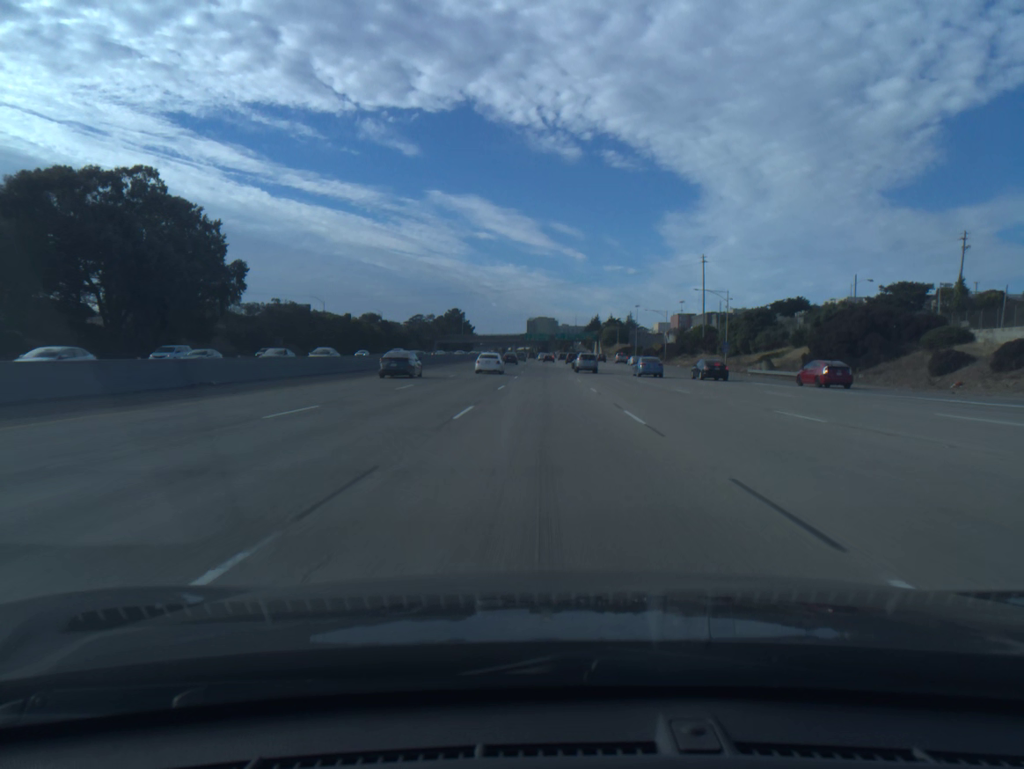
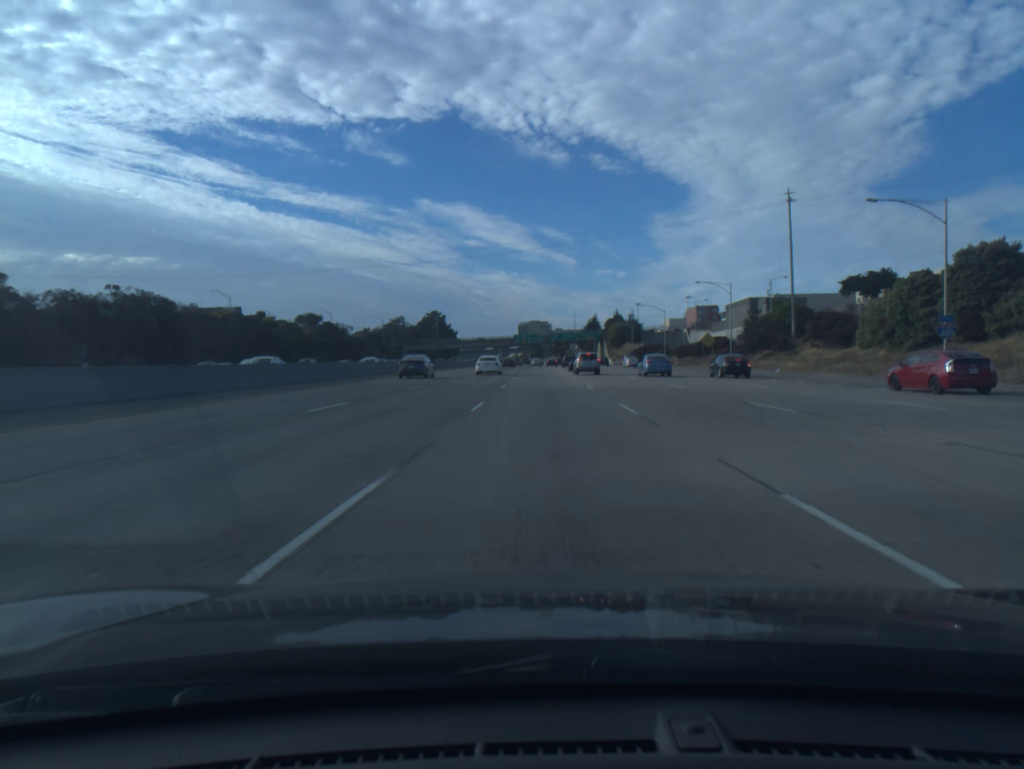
(0.0, +54.5) m; 0°
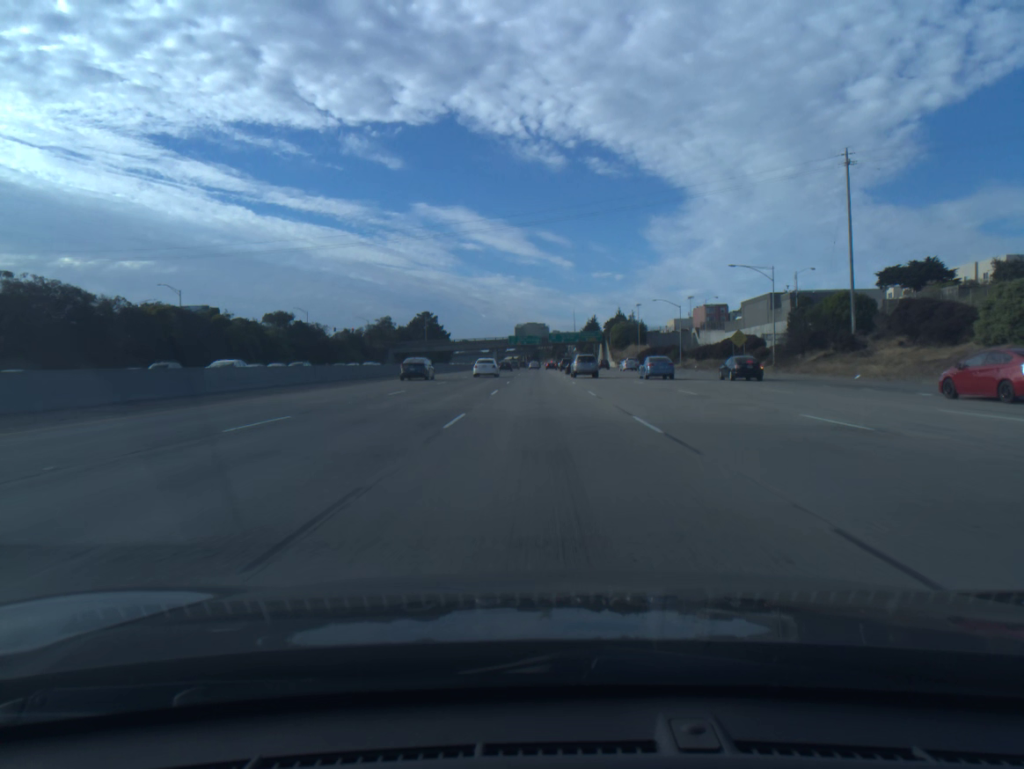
(0.0, +18.2) m; 0°
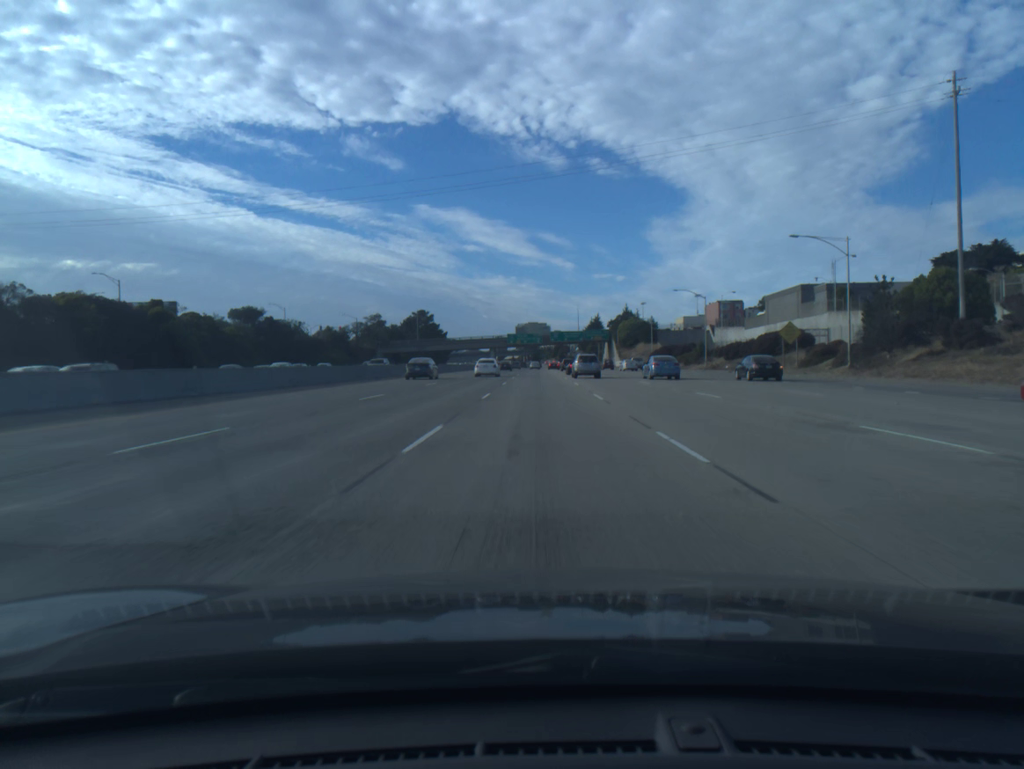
(0.0, +18.2) m; 0°
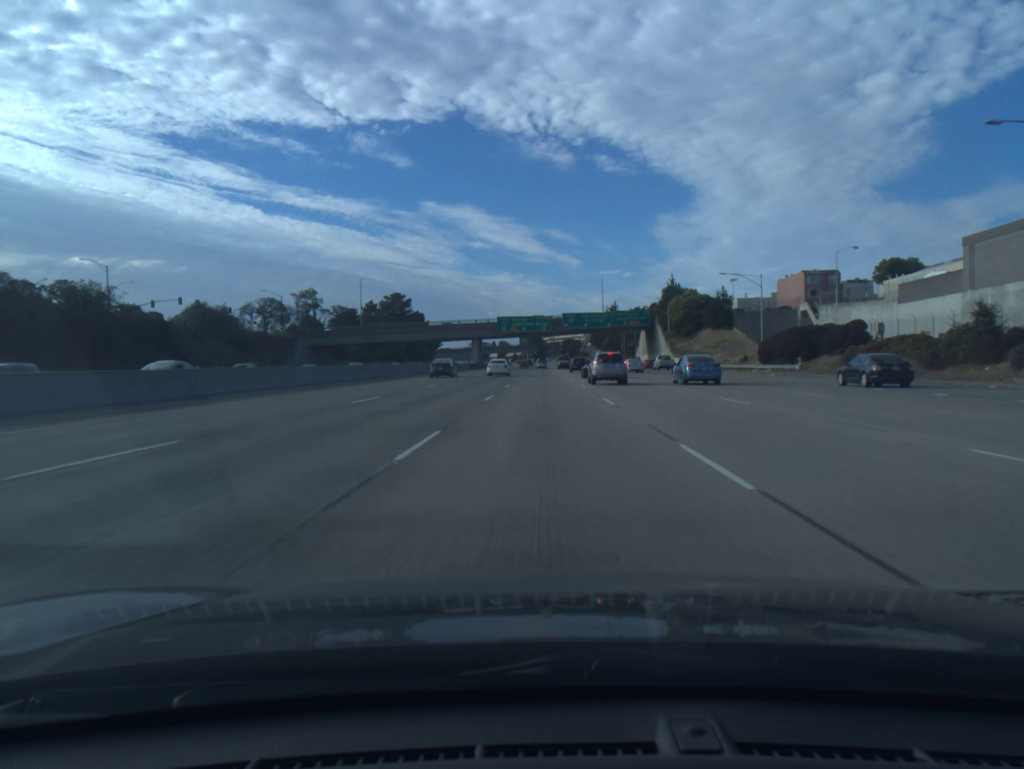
(-0.4, +72.9) m; 0°
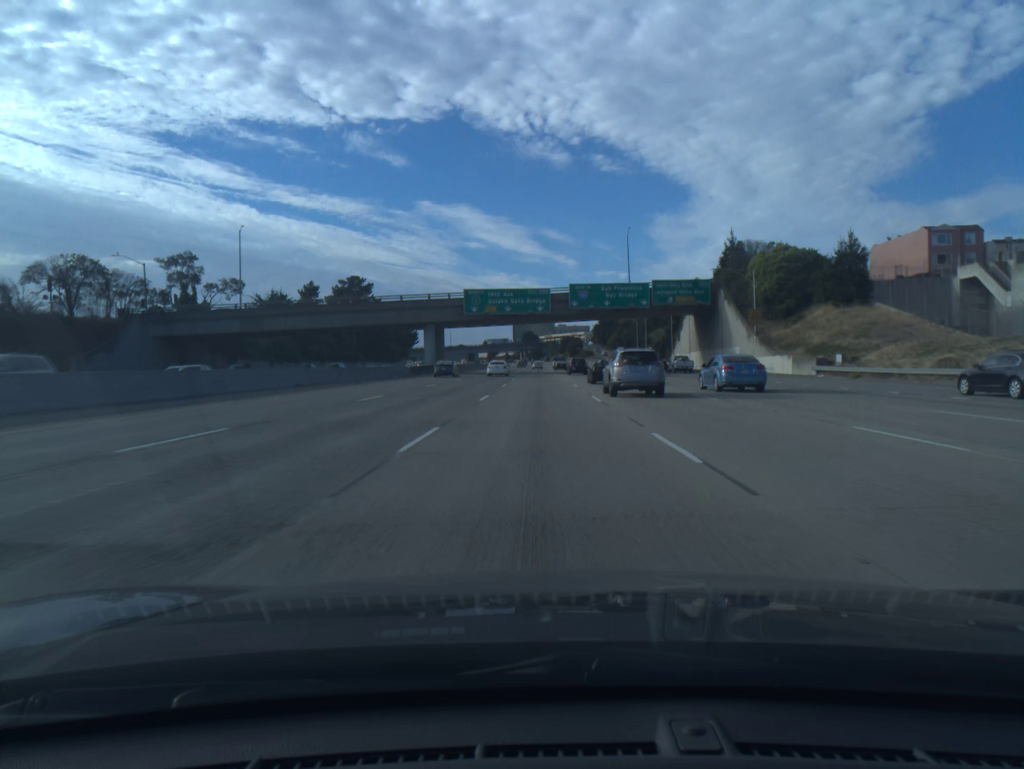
(+0.2, +54.9) m; 0°
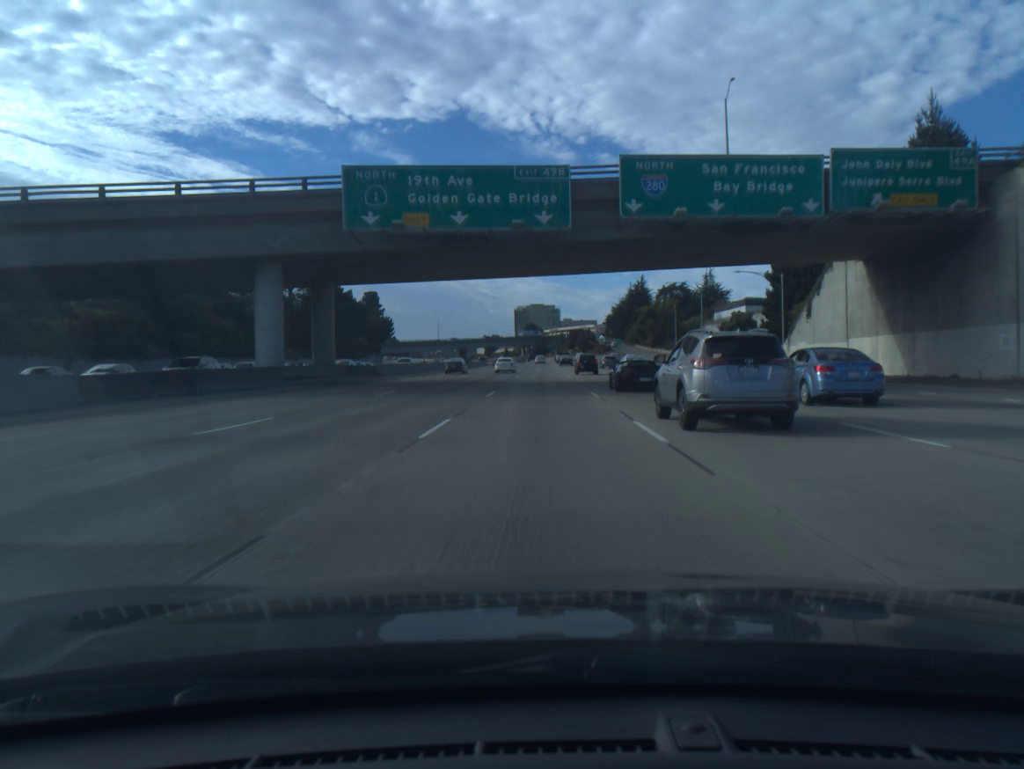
(-0.1, +55.0) m; 0°
